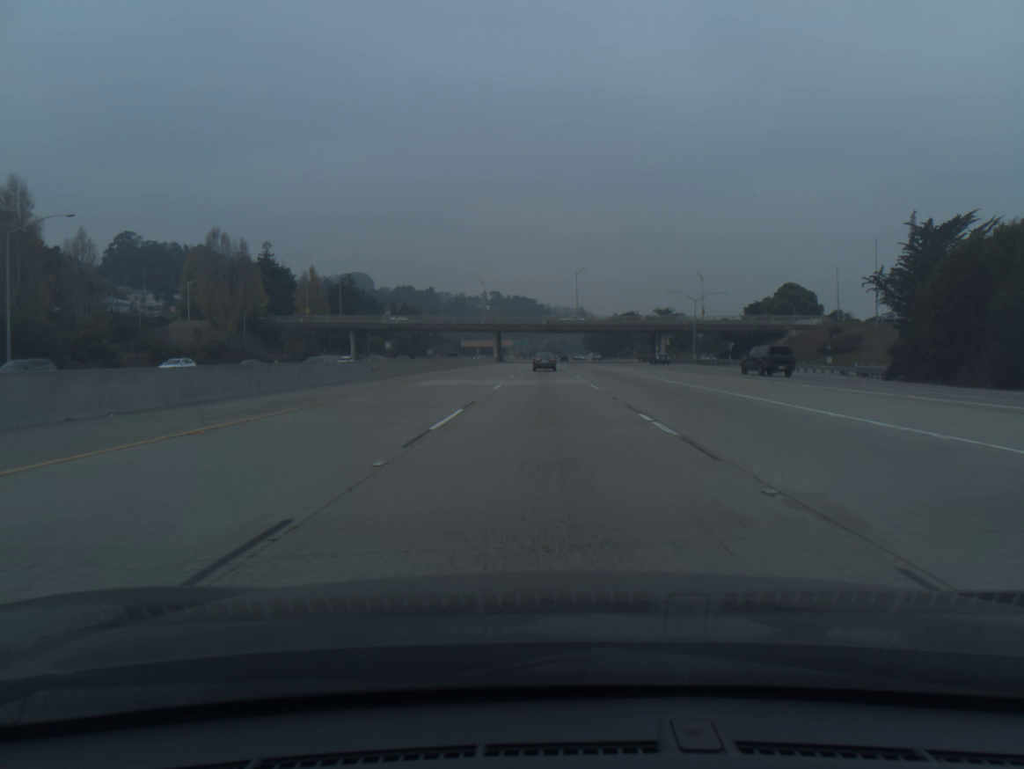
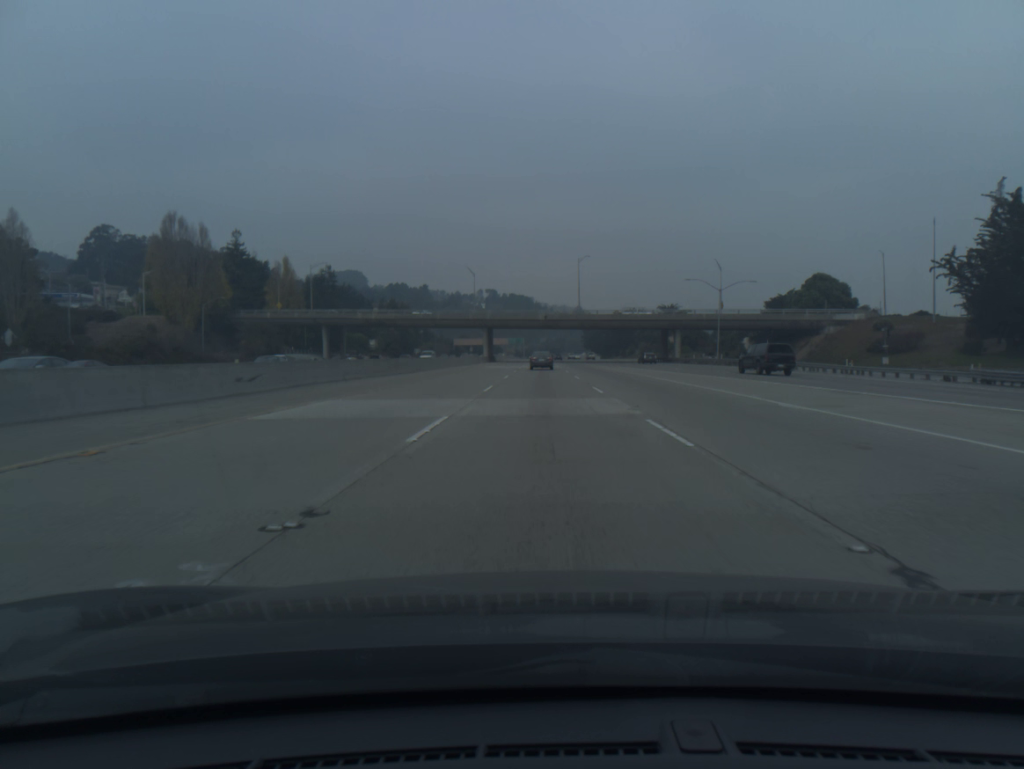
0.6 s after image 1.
(0.0, +17.6) m; 0°
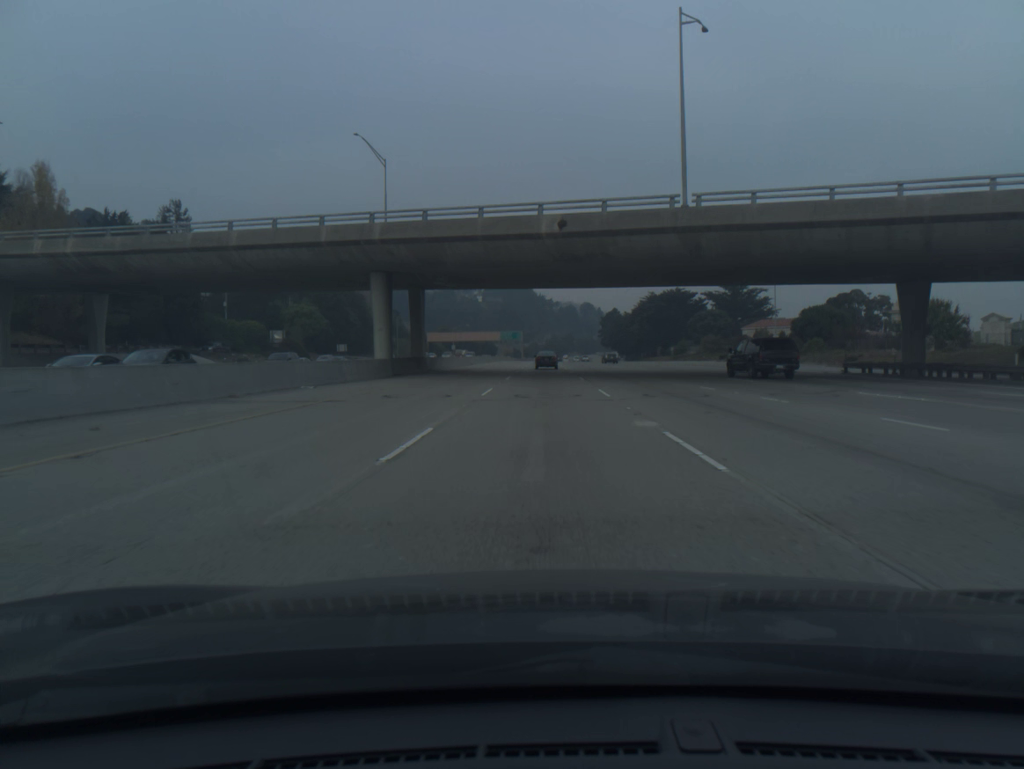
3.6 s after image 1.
(-0.1, +87.9) m; 0°
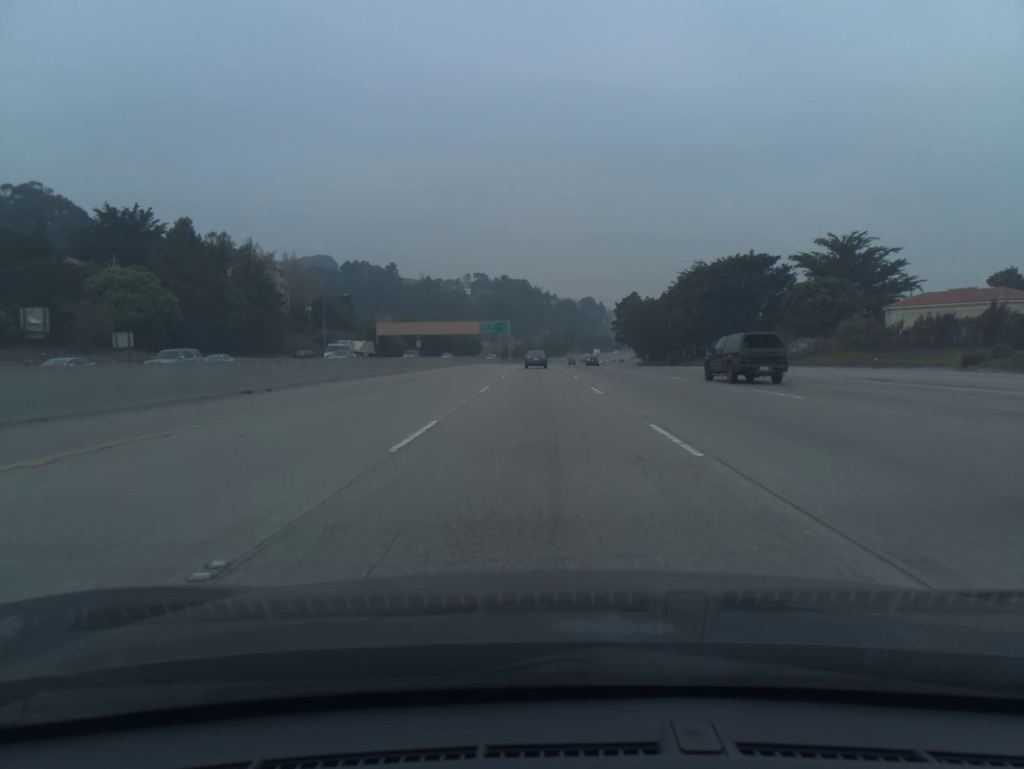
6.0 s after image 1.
(+0.3, +70.6) m; 0°
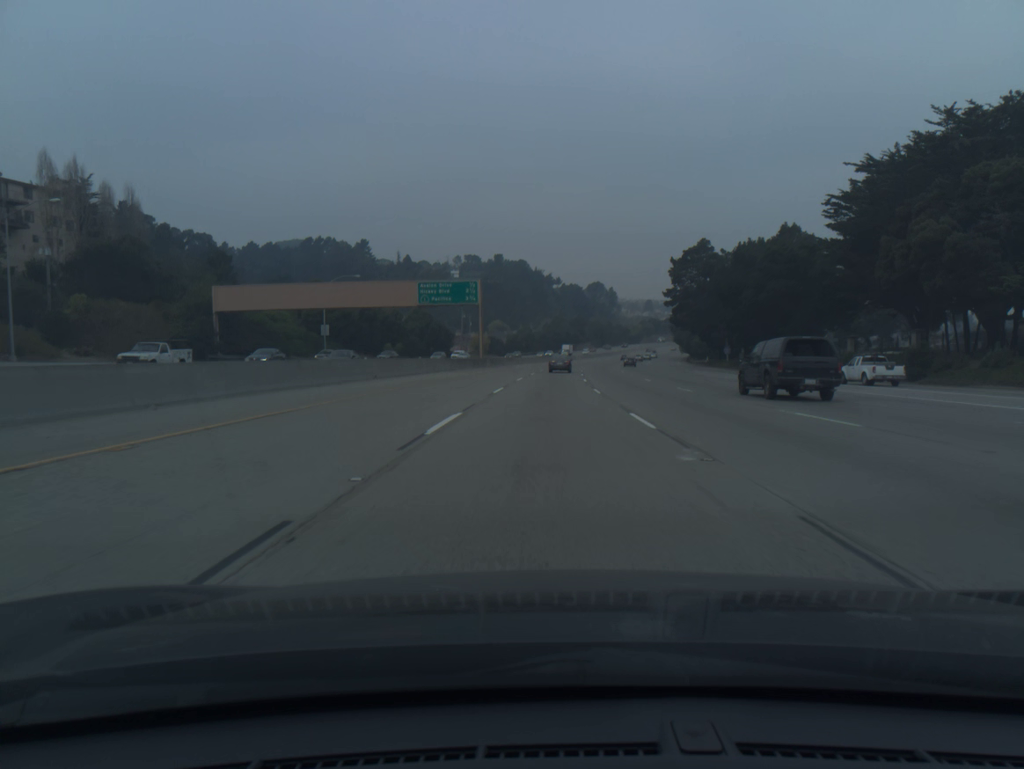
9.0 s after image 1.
(-0.4, +89.0) m; 0°
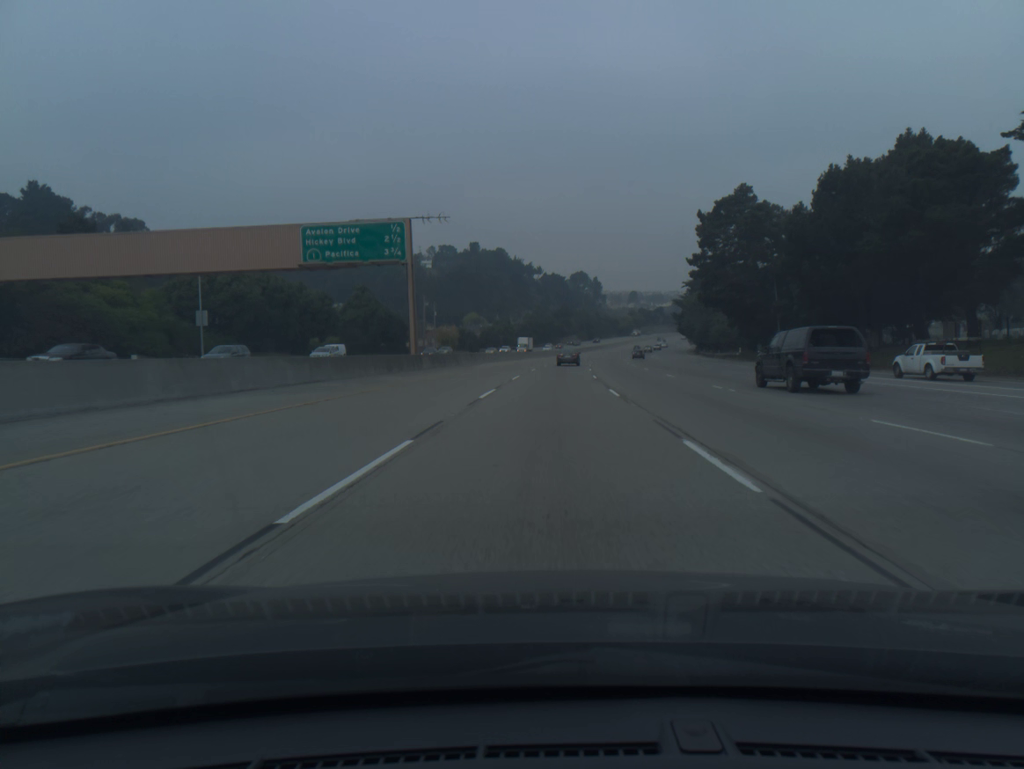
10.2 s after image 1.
(+0.3, +35.9) m; +1°
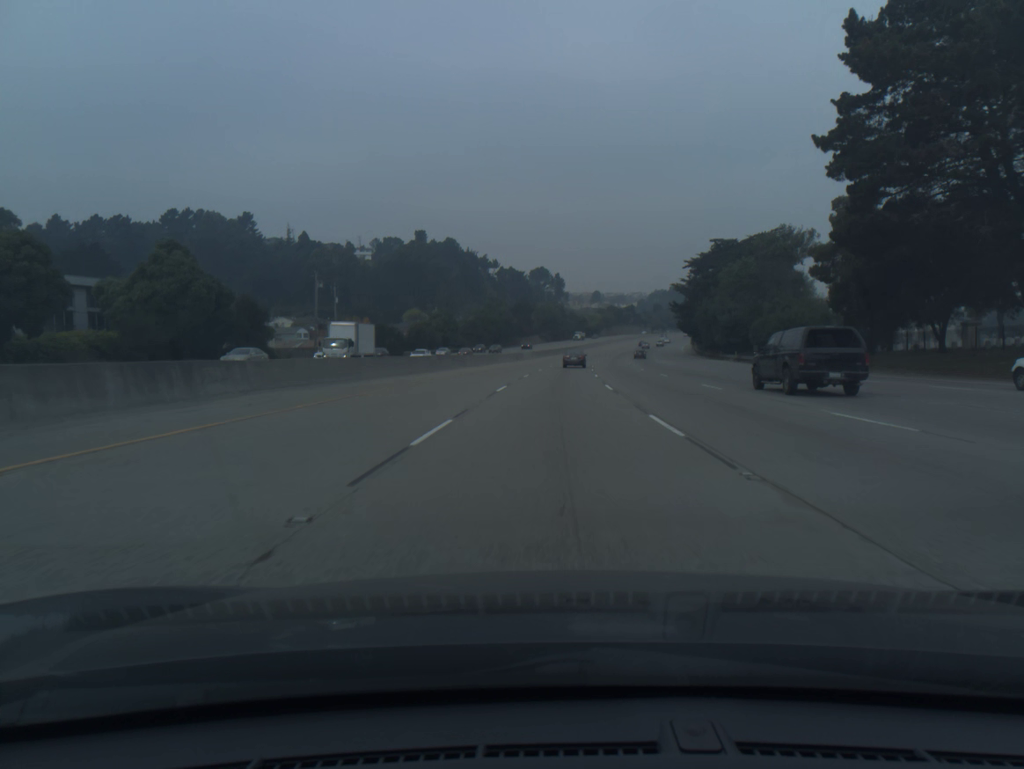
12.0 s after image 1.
(+1.3, +53.9) m; +3°
